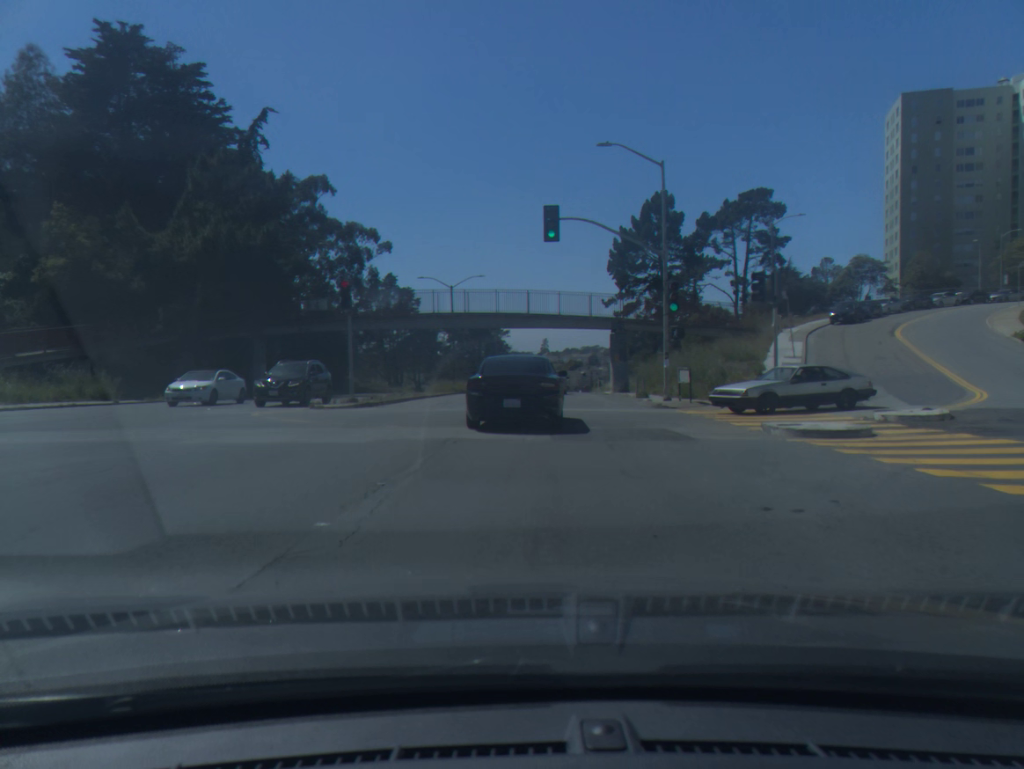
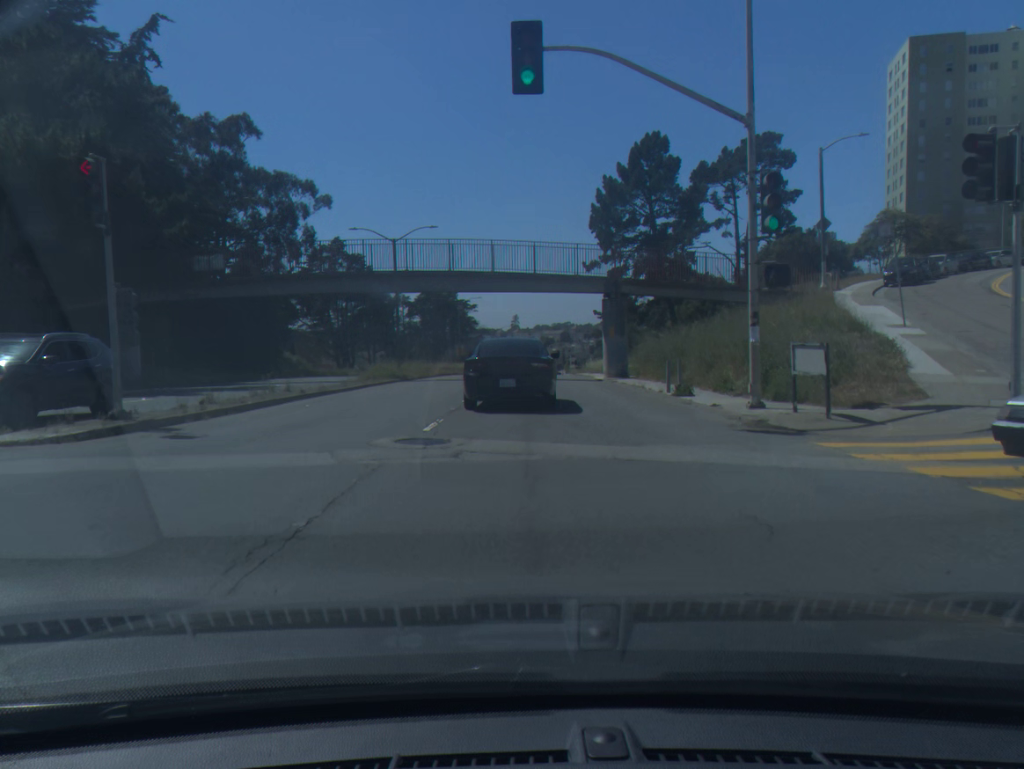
(+0.4, +14.3) m; +2°
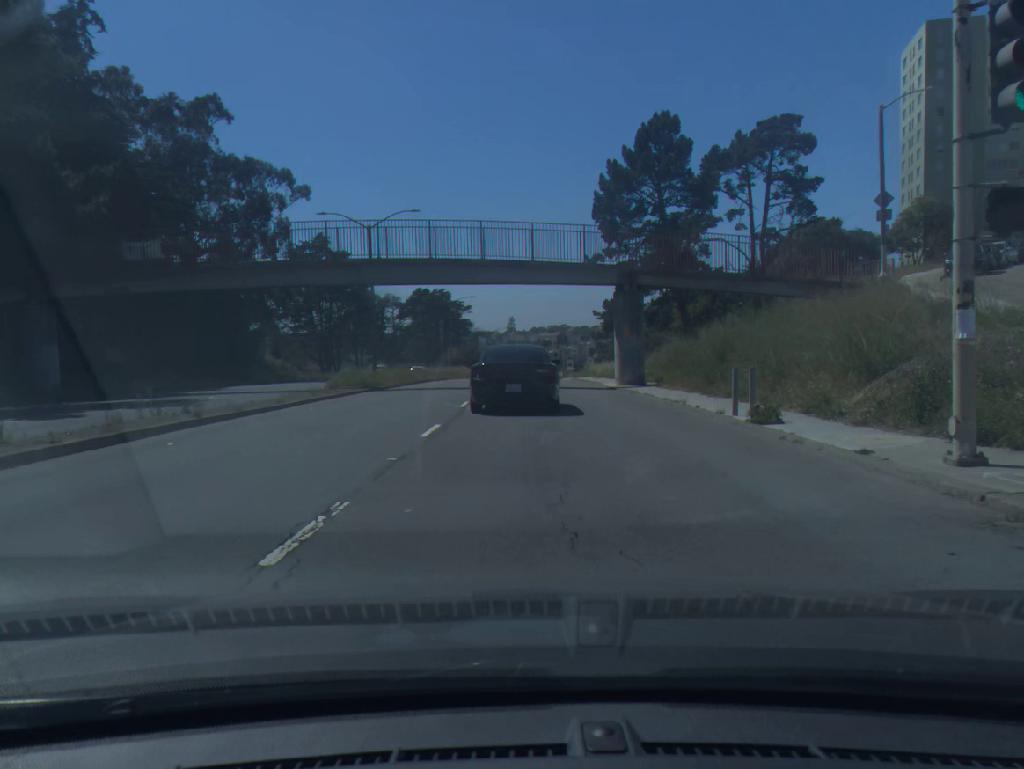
(0.0, +7.3) m; 0°
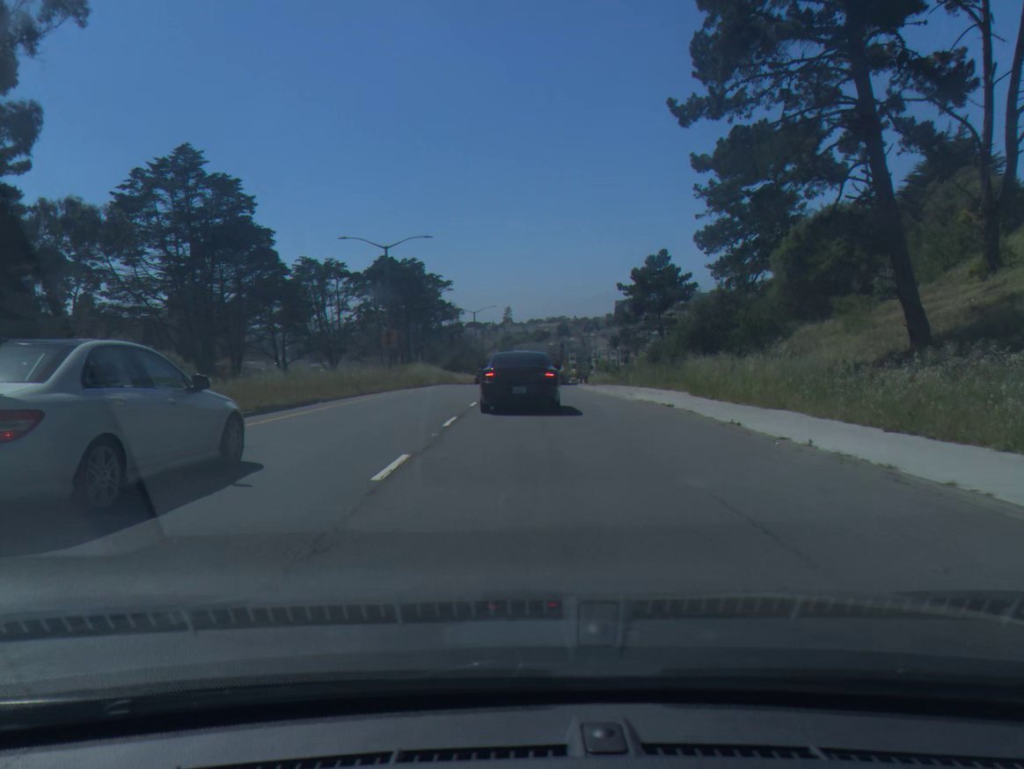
(0.0, +40.1) m; 0°
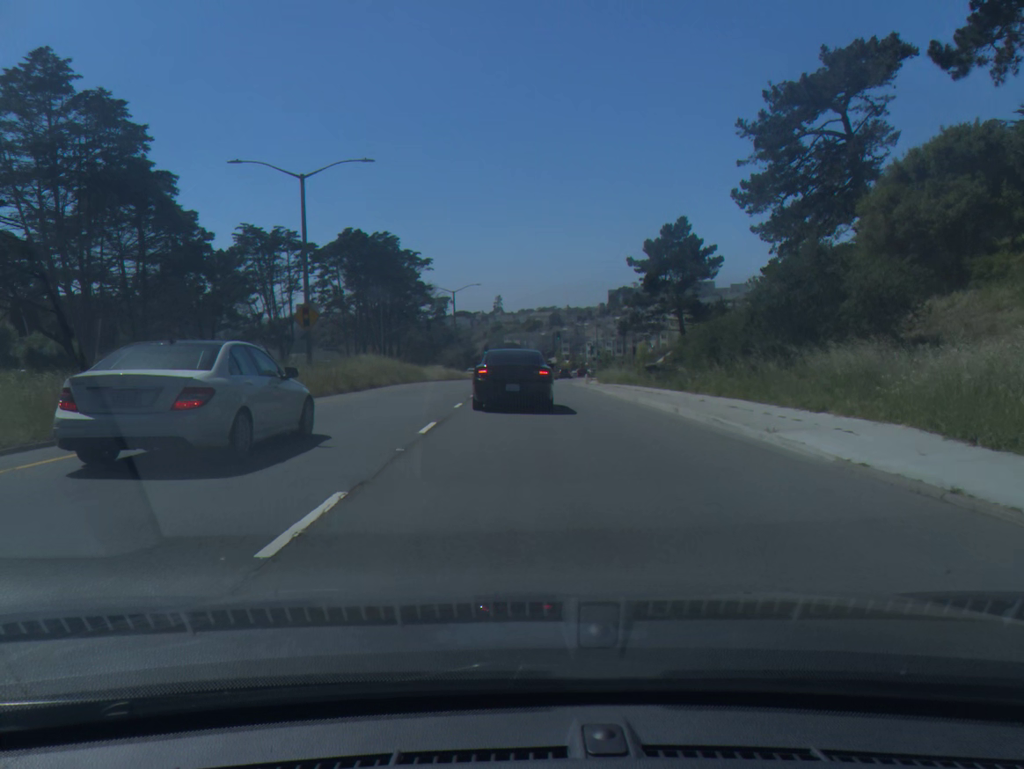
(+0.1, +17.3) m; +1°
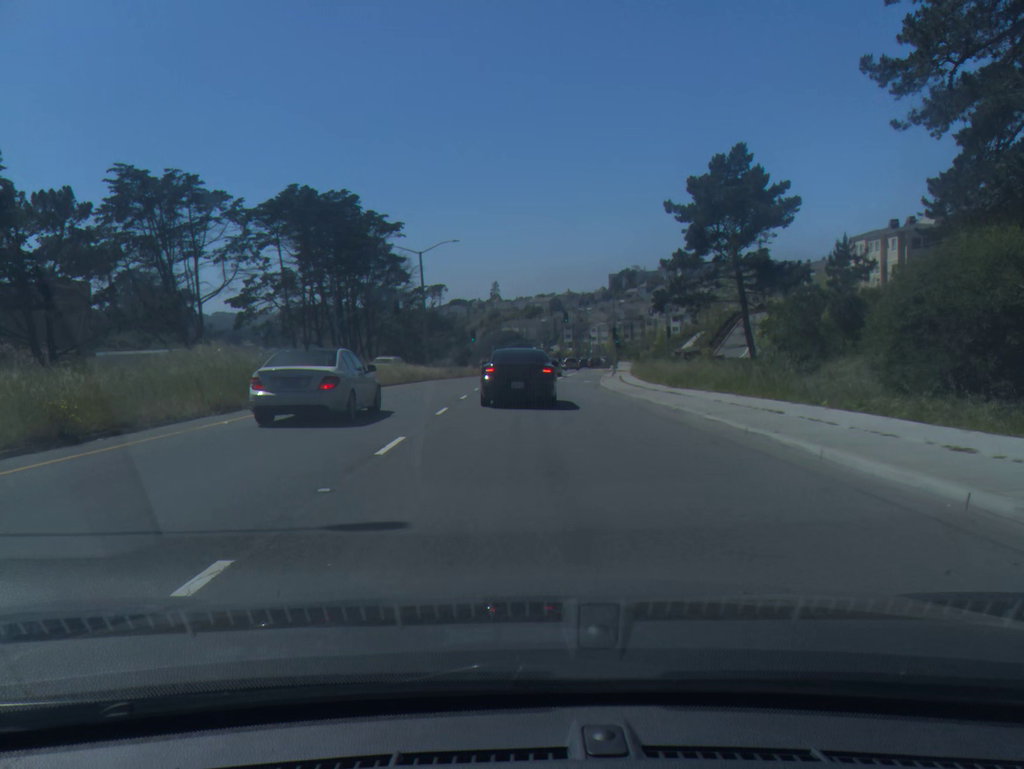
(0.0, +24.1) m; 0°
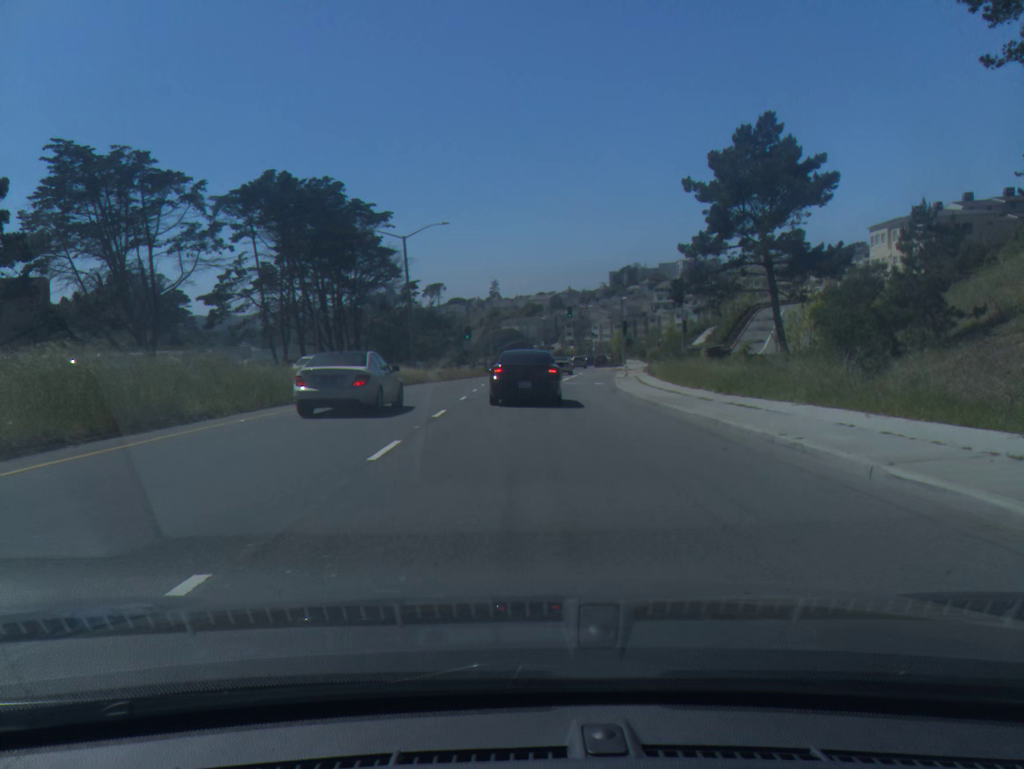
(0.0, +7.5) m; 0°
